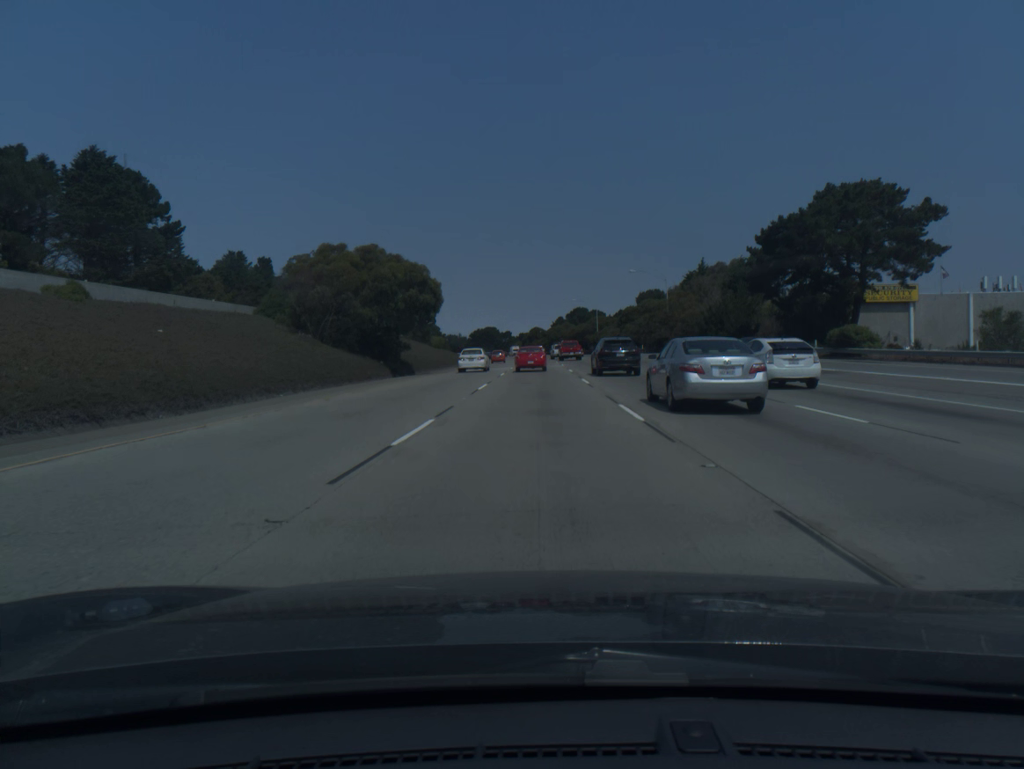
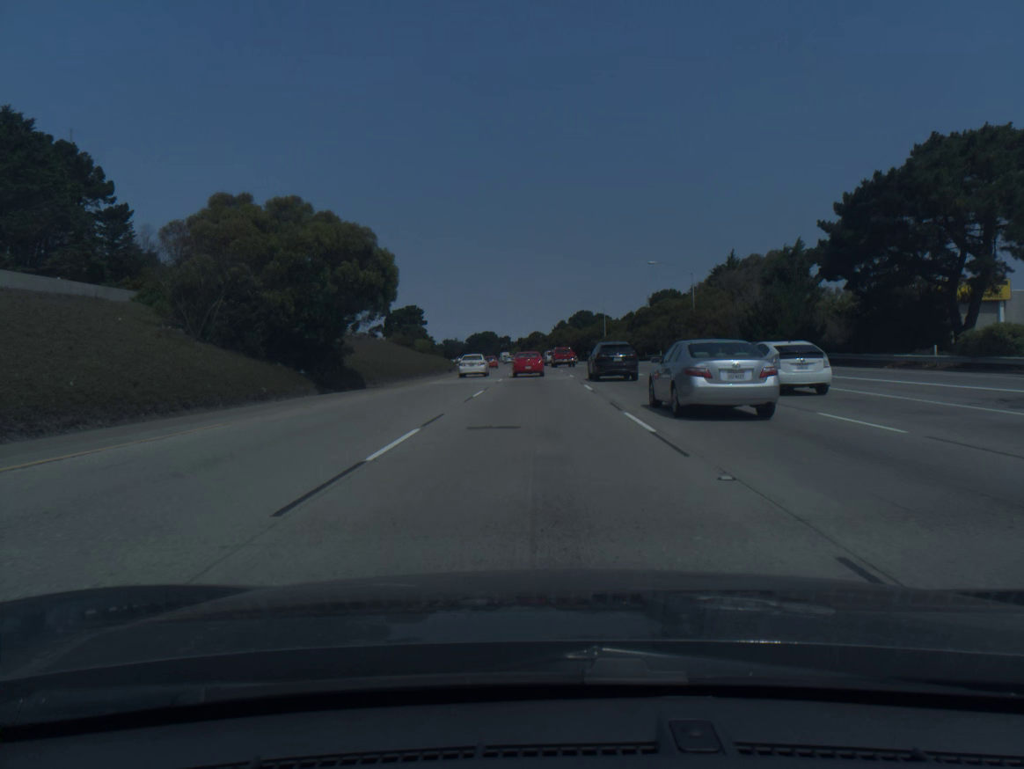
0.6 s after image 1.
(0.0, +16.1) m; 0°
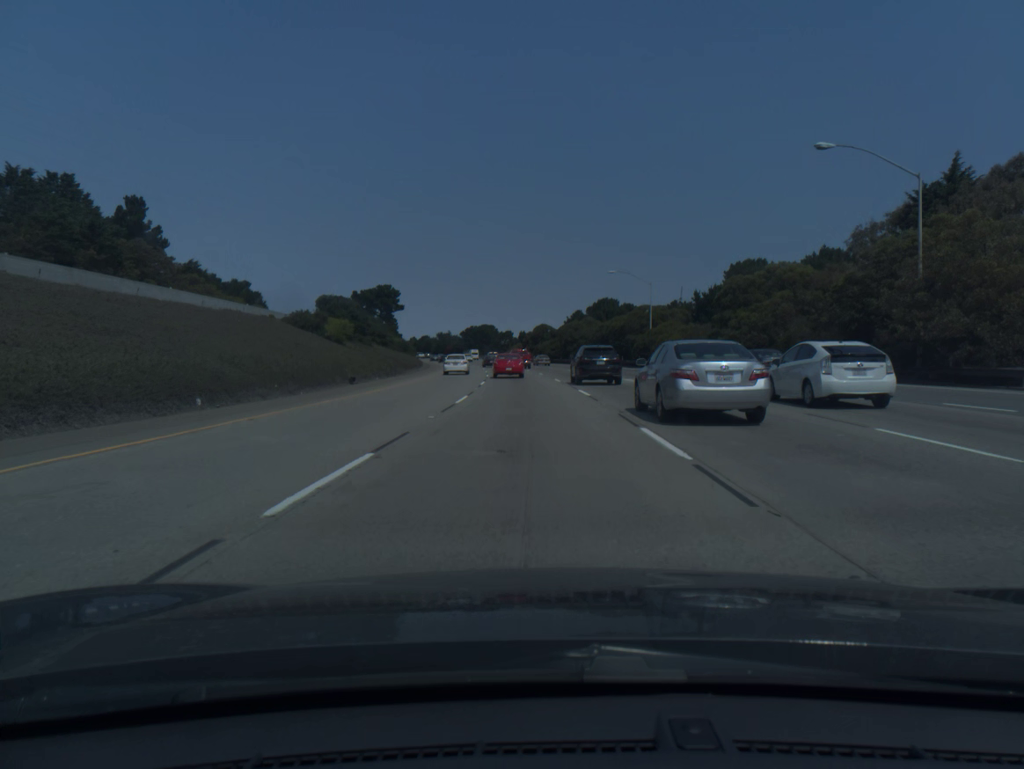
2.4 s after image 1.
(0.0, +47.1) m; 0°
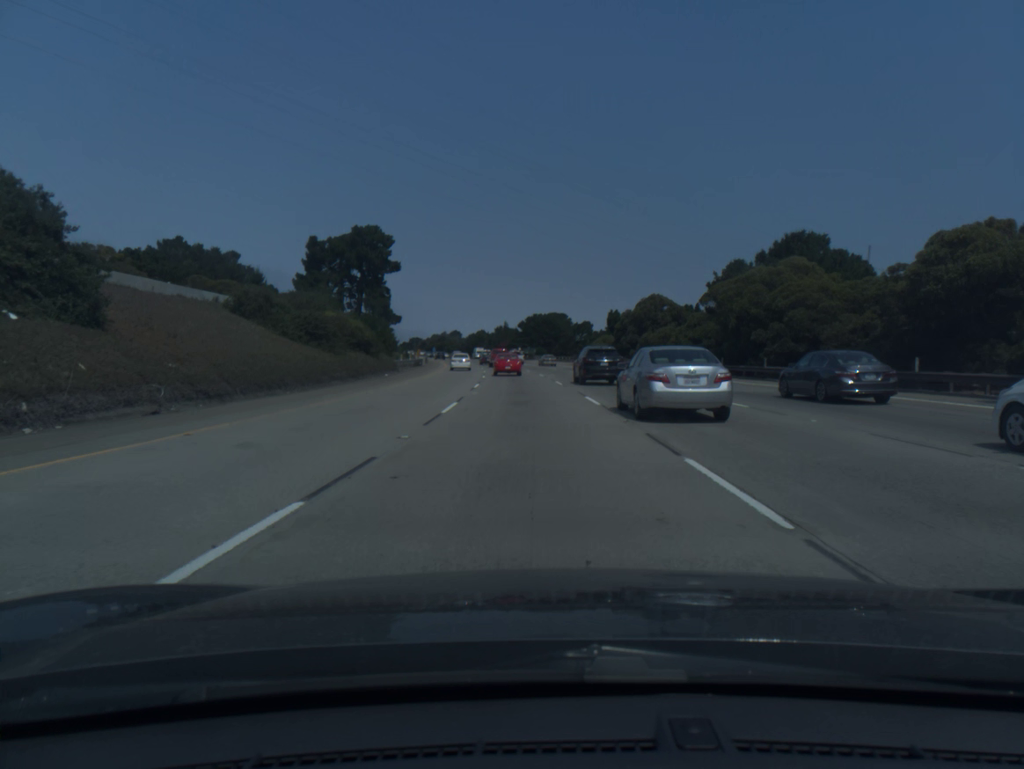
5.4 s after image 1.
(-3.2, +76.2) m; -6°
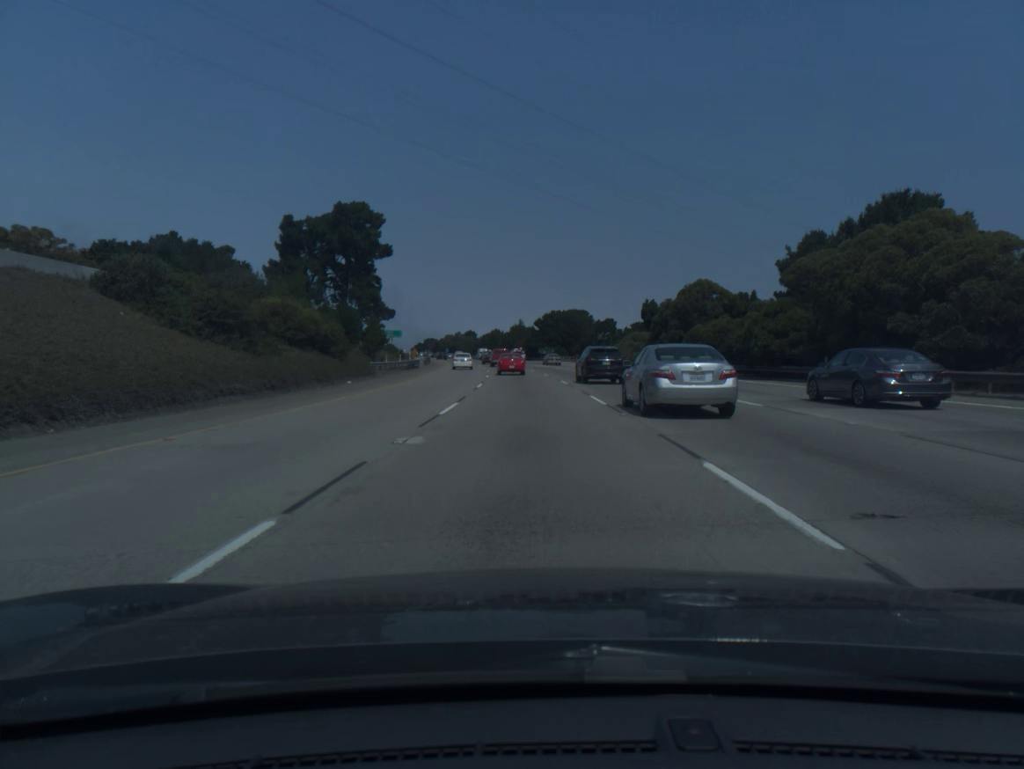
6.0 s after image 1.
(-0.2, +15.4) m; -1°
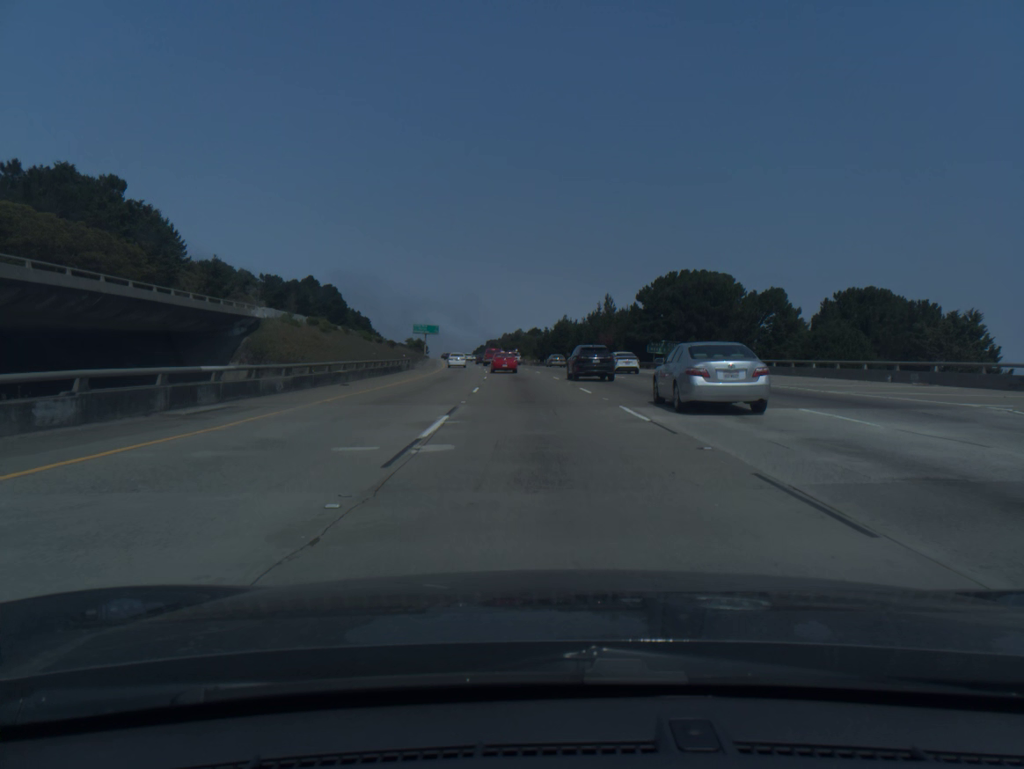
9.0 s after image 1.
(-3.9, +78.0) m; -5°
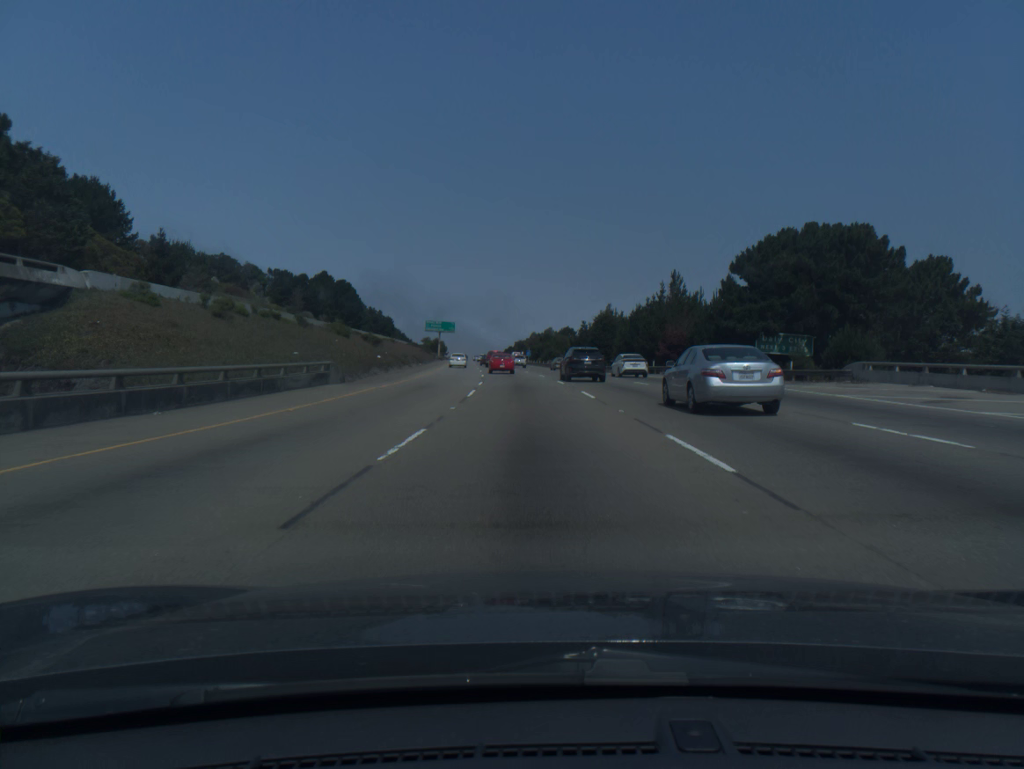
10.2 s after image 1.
(-0.7, +31.4) m; -2°
